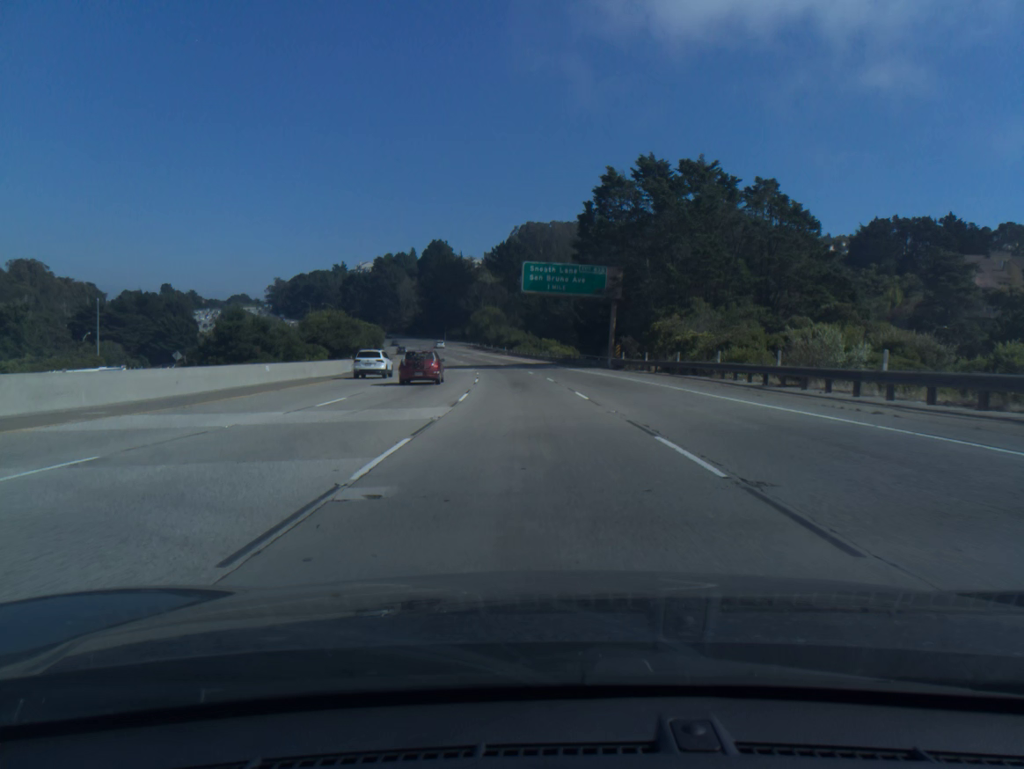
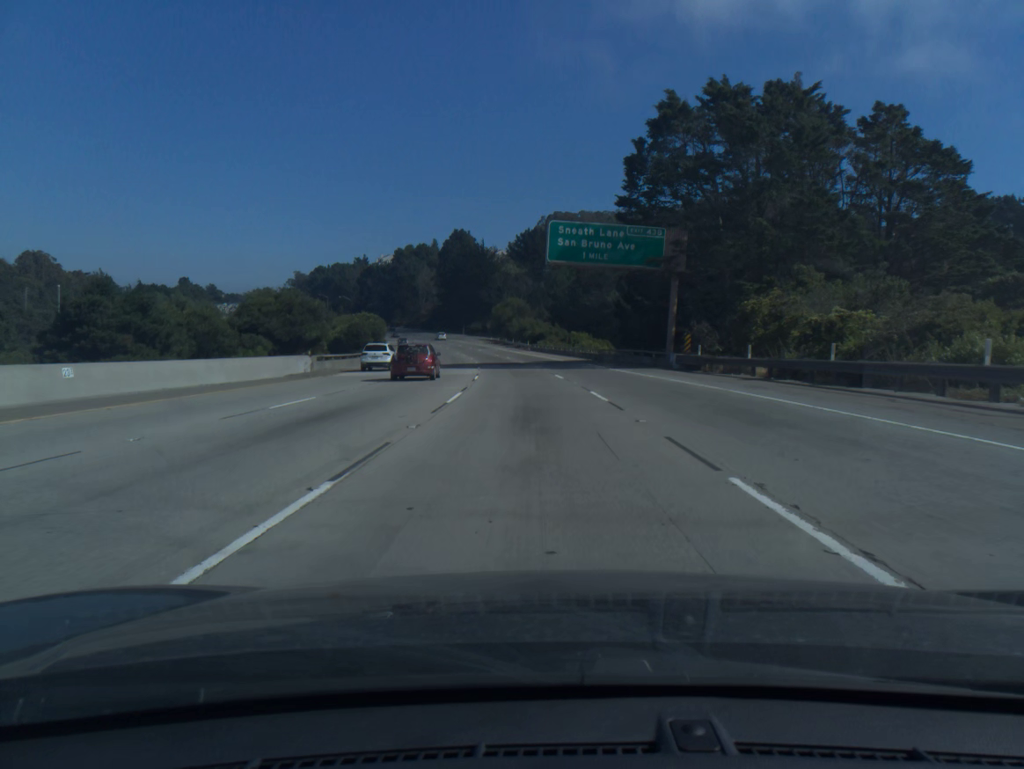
(-0.3, +18.8) m; -2°
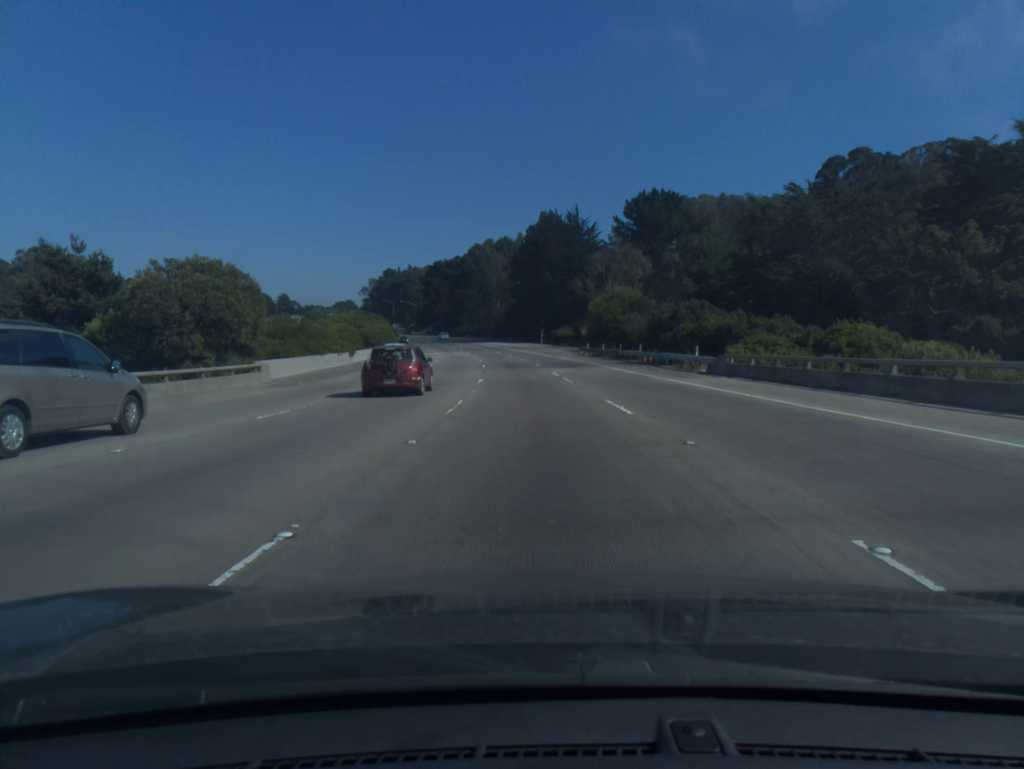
(-4.8, +75.1) m; -7°
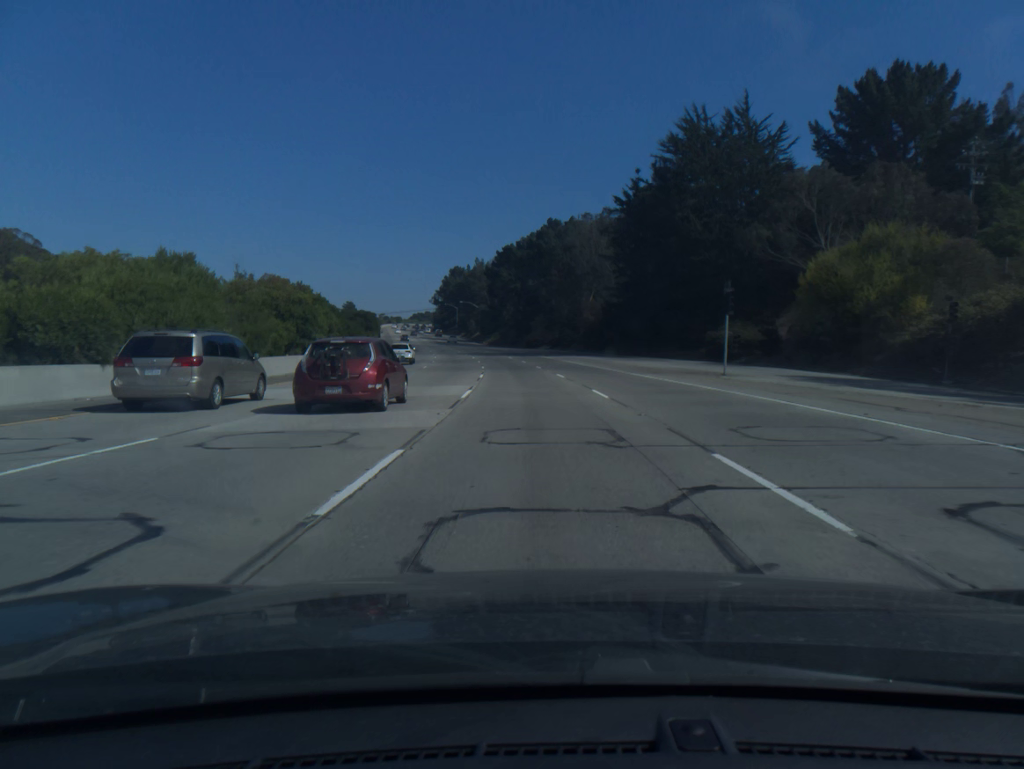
(-4.3, +74.9) m; -7°
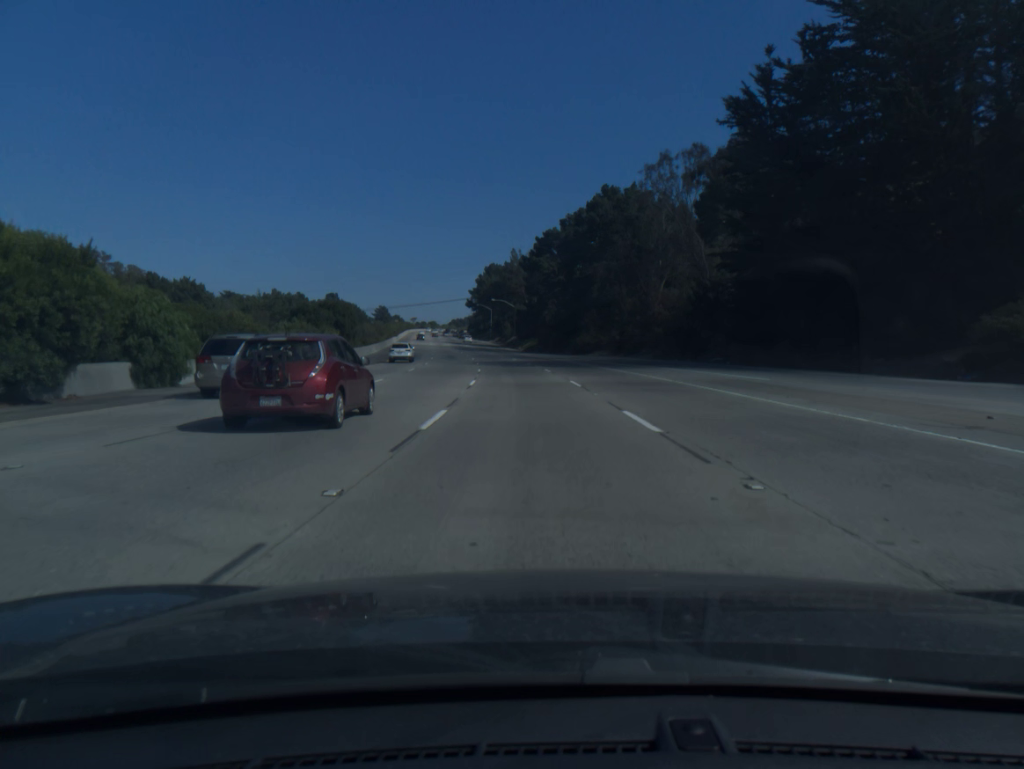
(-1.0, +37.2) m; -3°
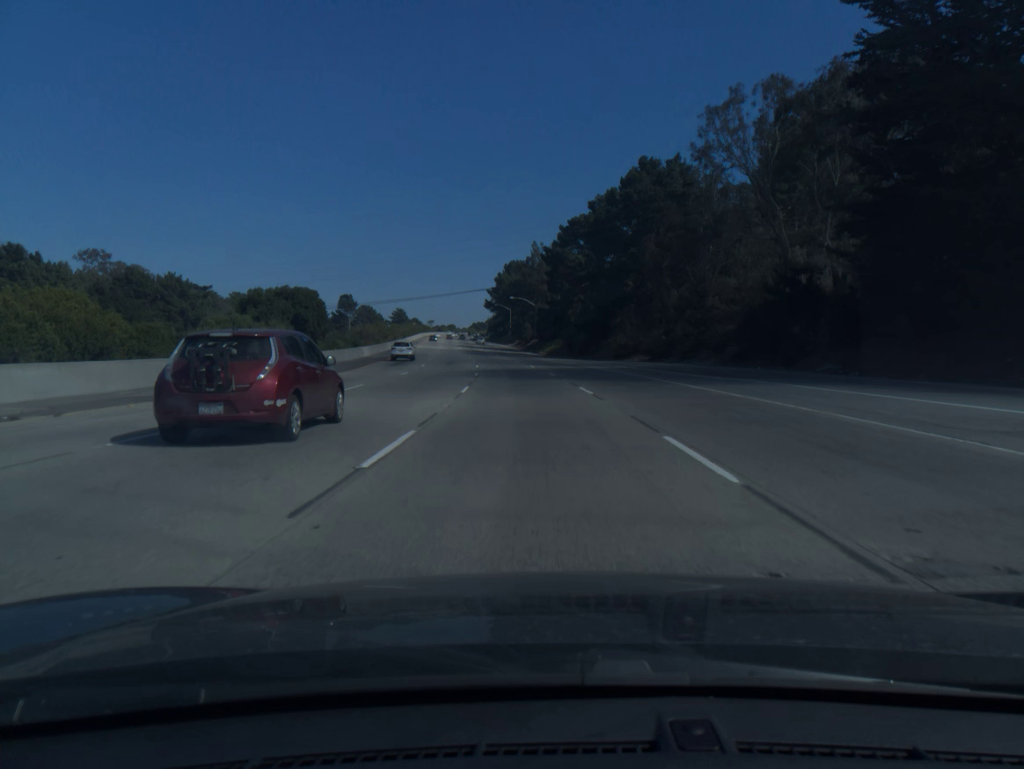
(-0.3, +18.5) m; -2°
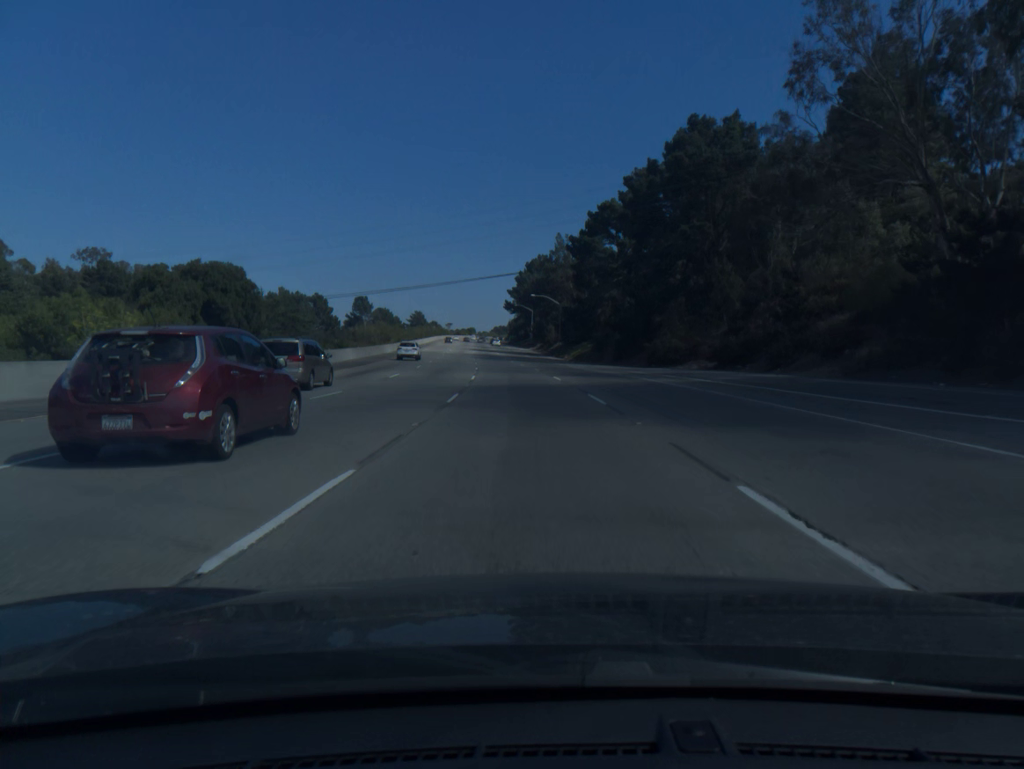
(-0.3, +18.5) m; -2°
